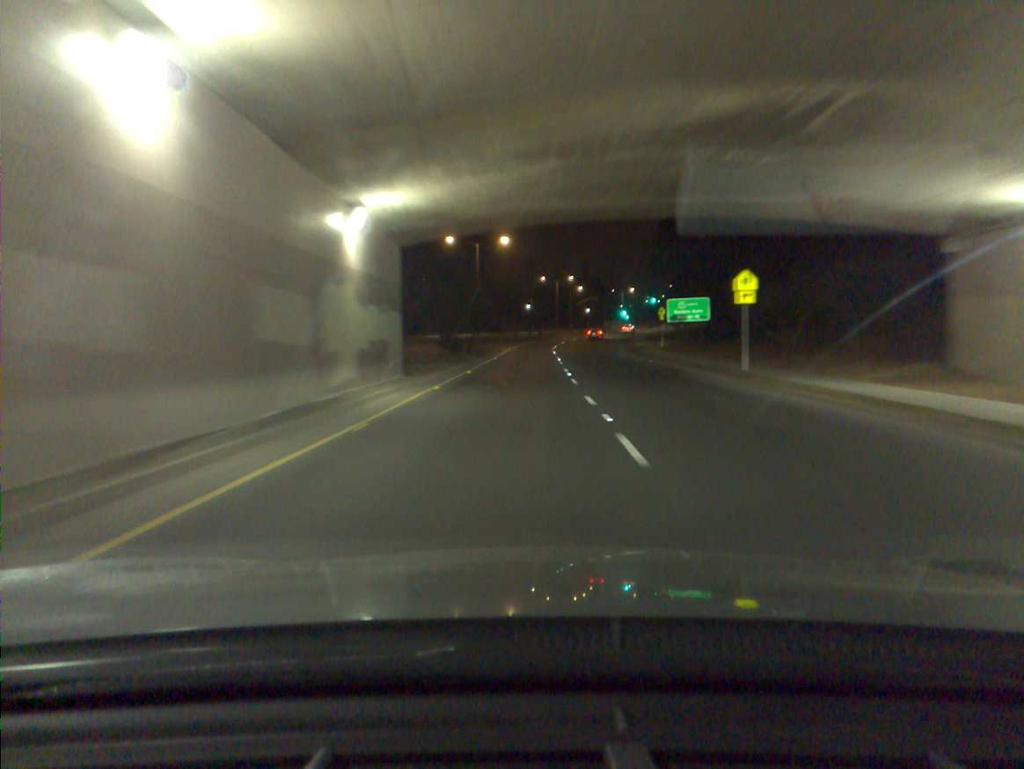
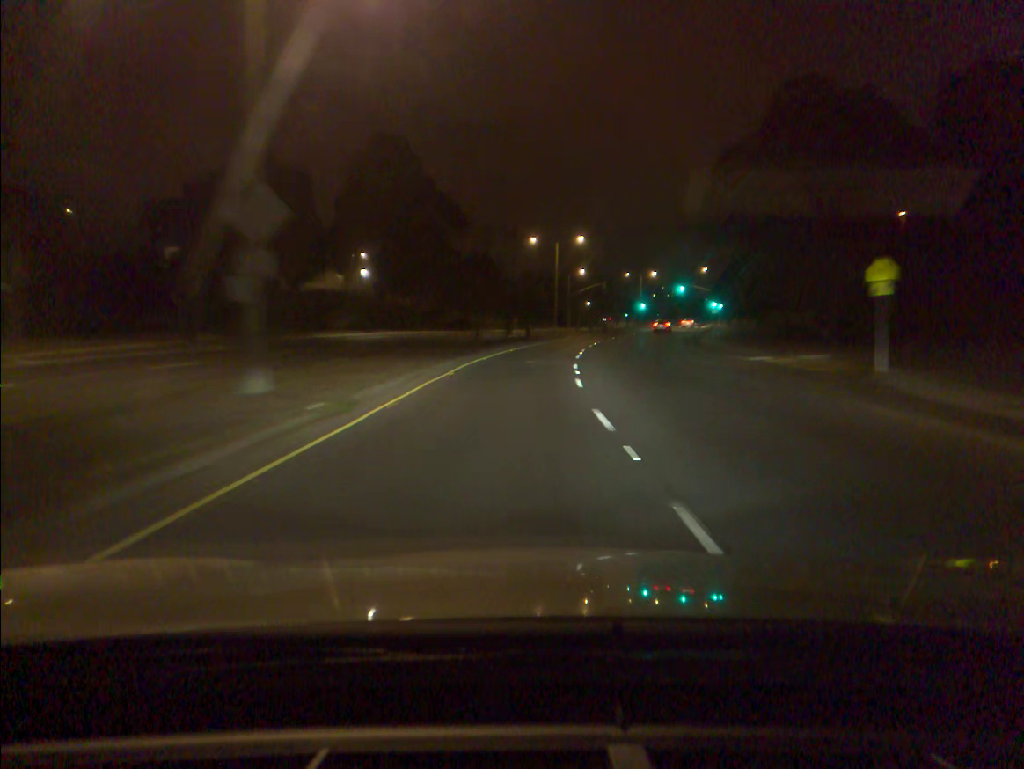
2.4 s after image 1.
(+0.6, +49.5) m; +1°
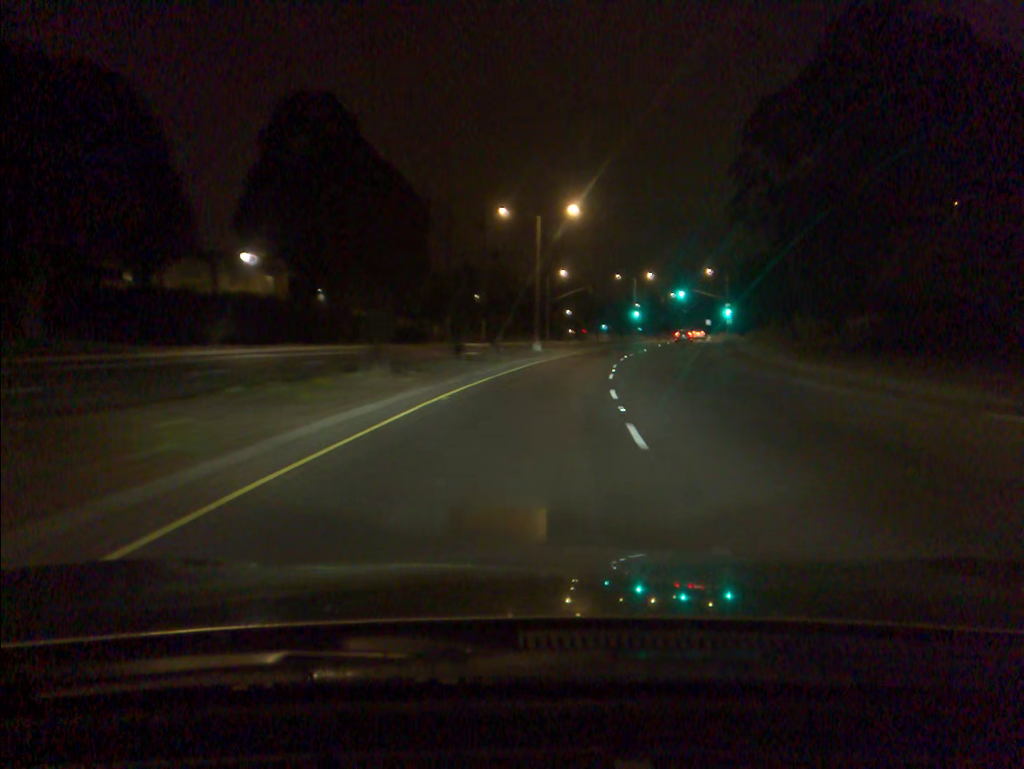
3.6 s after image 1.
(+0.3, +23.4) m; +2°
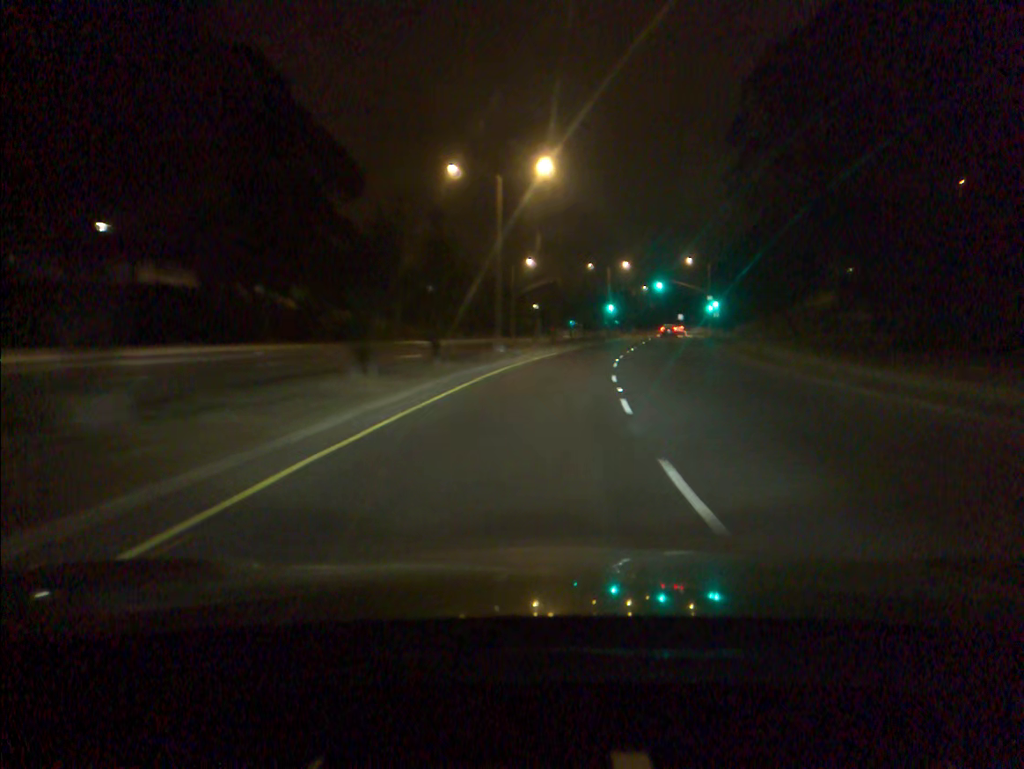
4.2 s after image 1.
(+0.3, +11.4) m; +2°
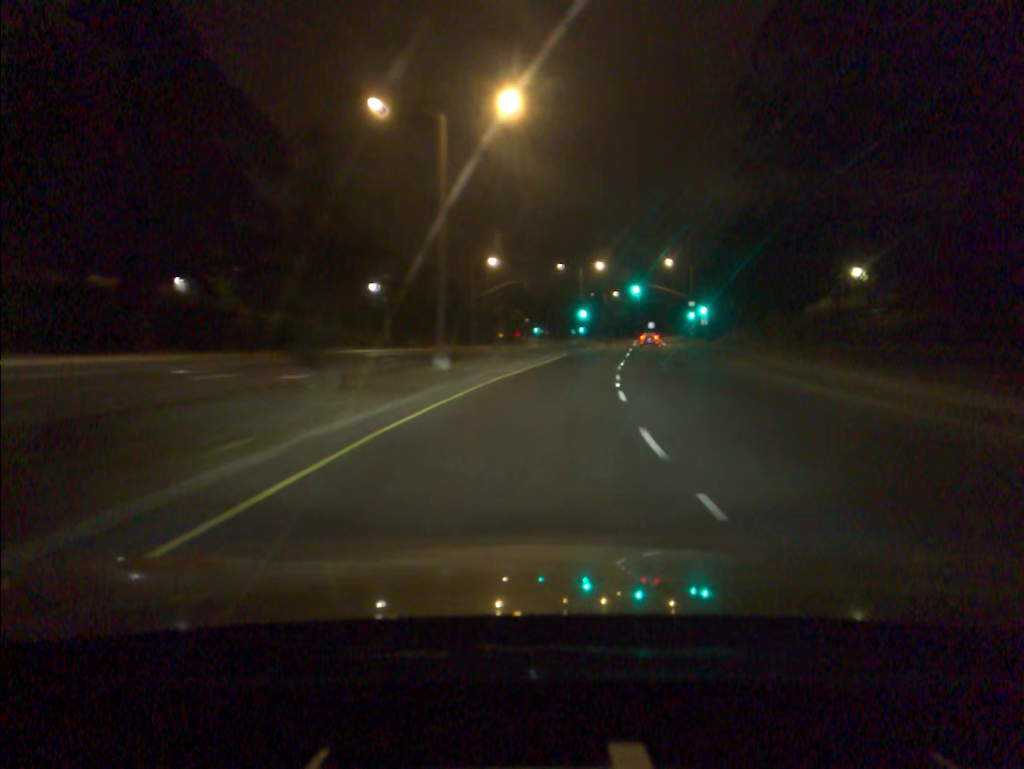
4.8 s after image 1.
(+0.3, +11.5) m; +3°
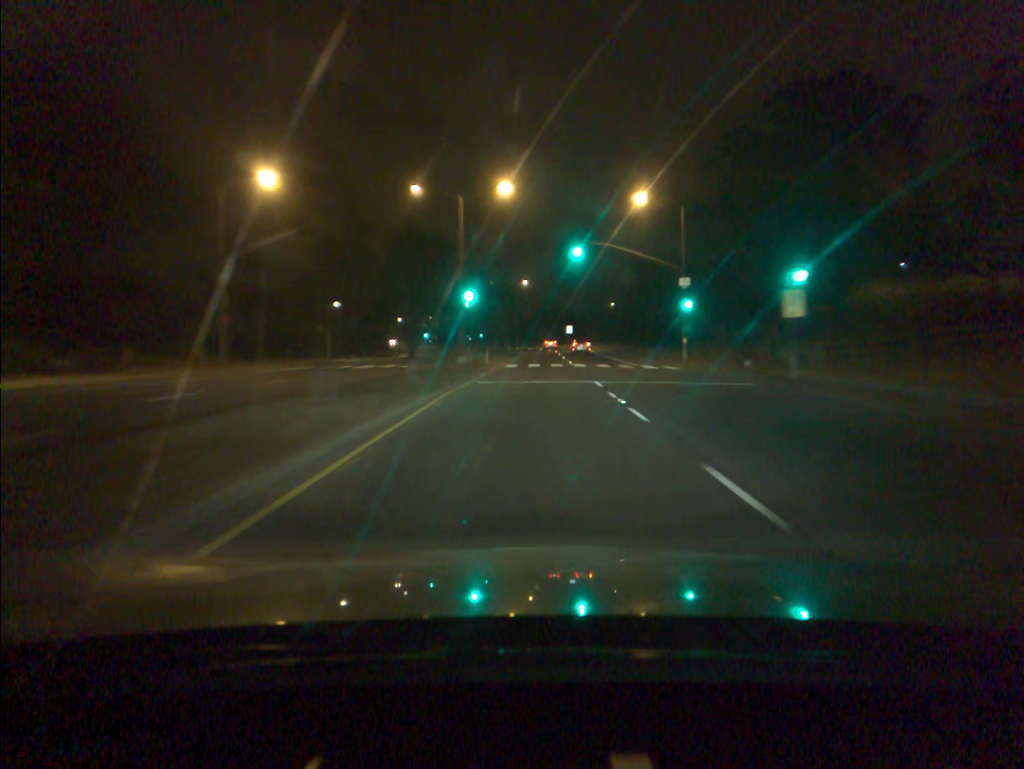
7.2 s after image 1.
(+3.9, +47.0) m; +7°
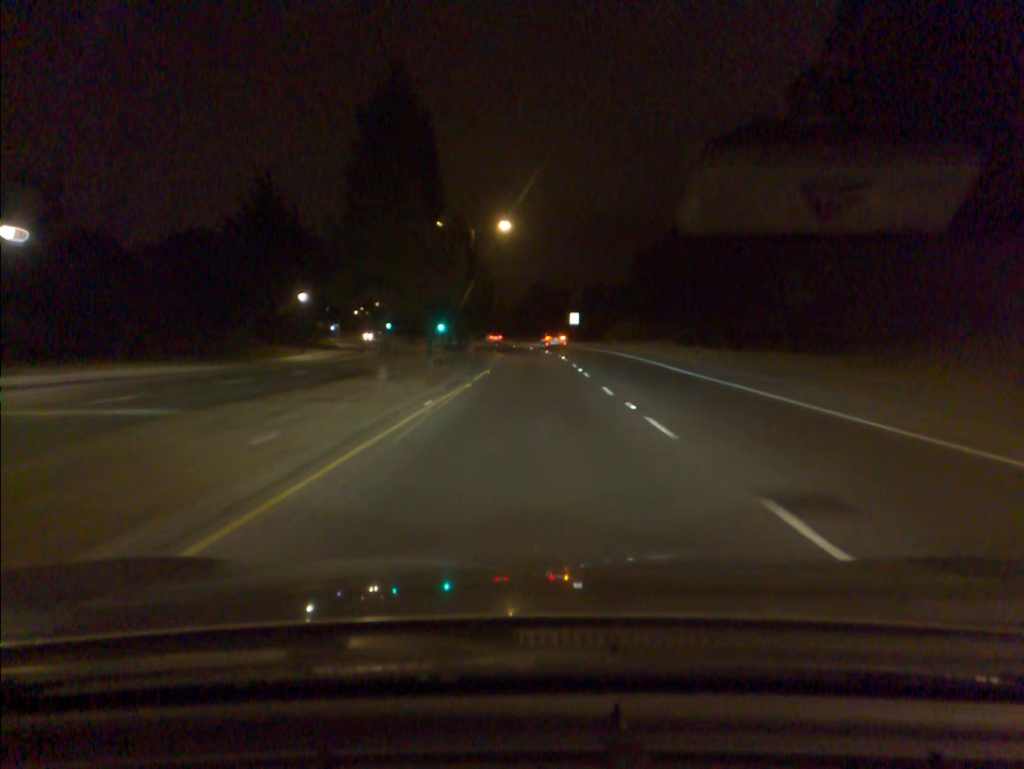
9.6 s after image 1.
(+0.5, +45.9) m; +1°
